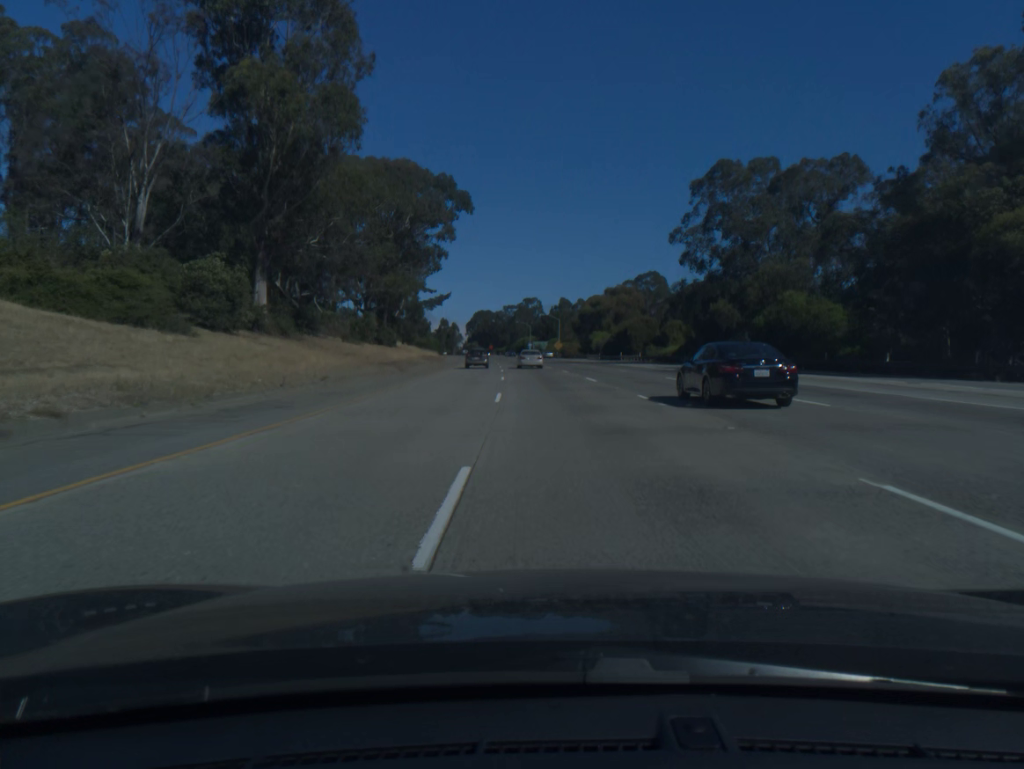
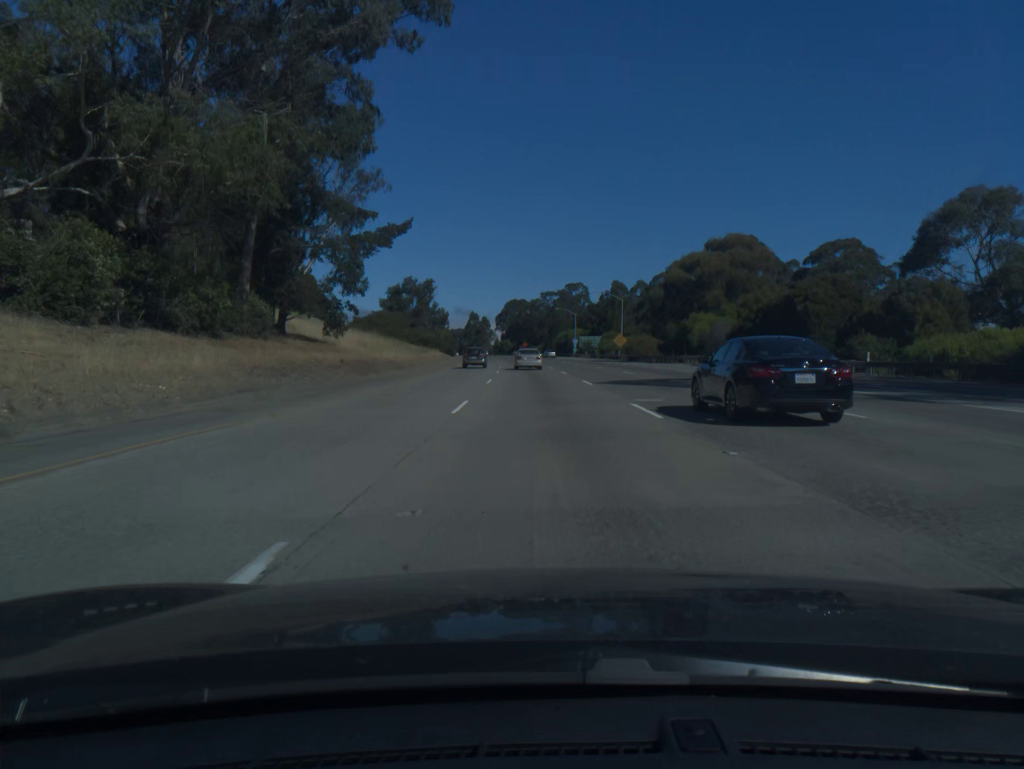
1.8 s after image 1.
(-1.6, +62.4) m; -3°
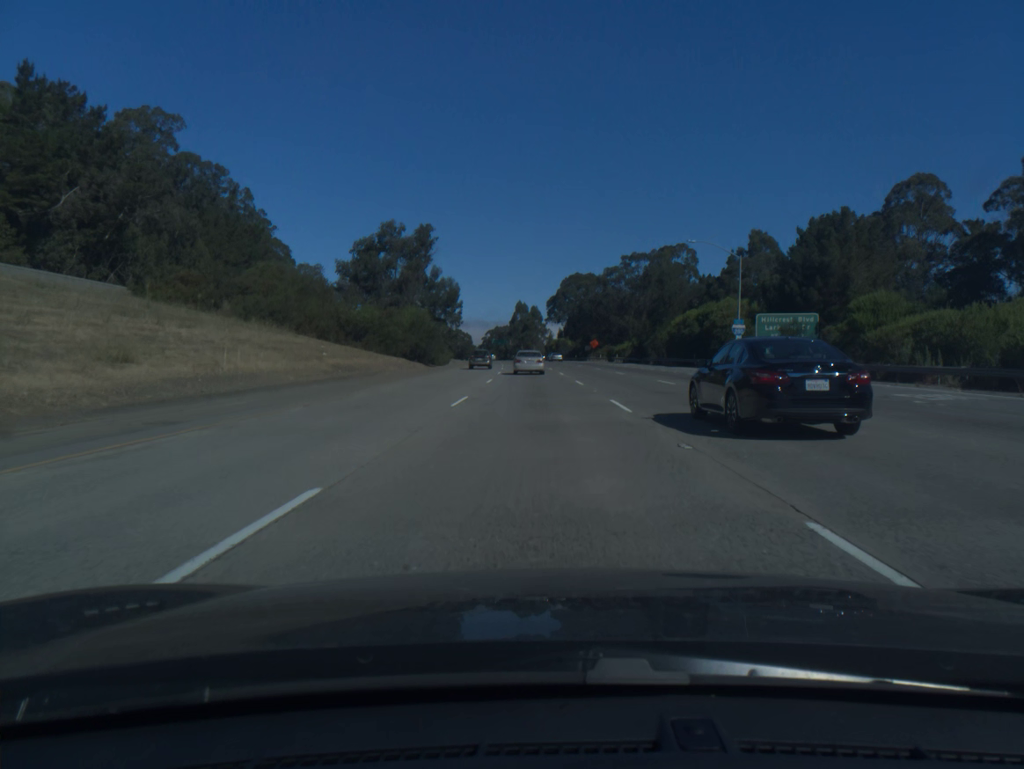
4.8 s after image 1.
(-3.7, +99.9) m; -4°
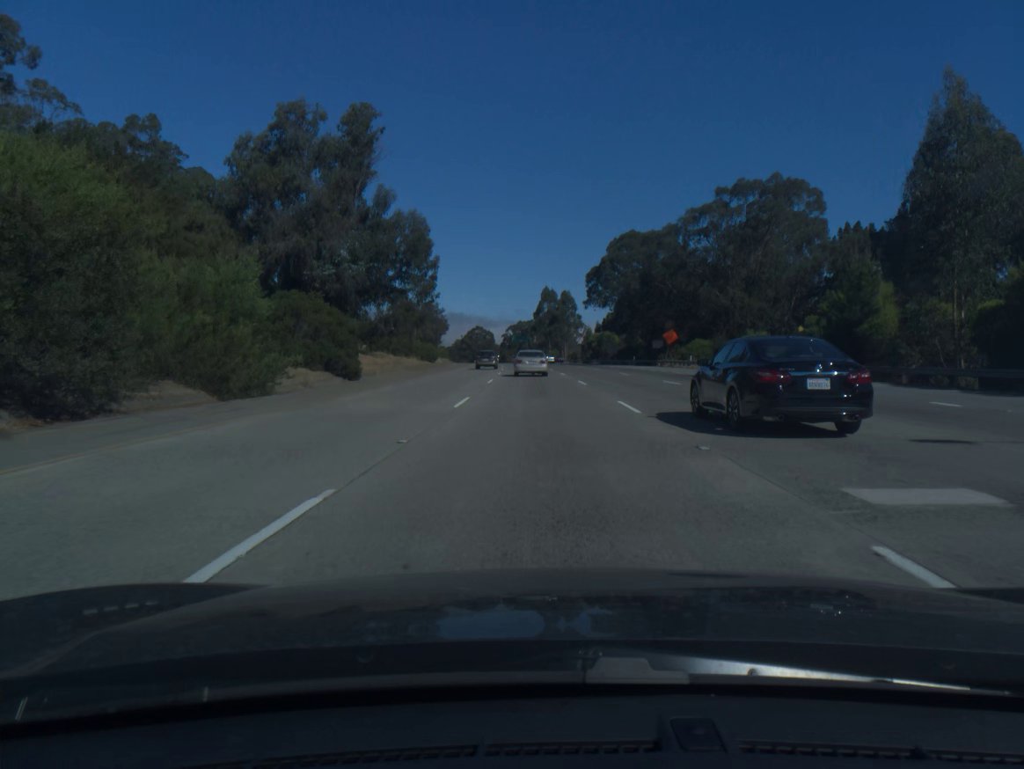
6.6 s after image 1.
(-1.2, +59.2) m; -2°
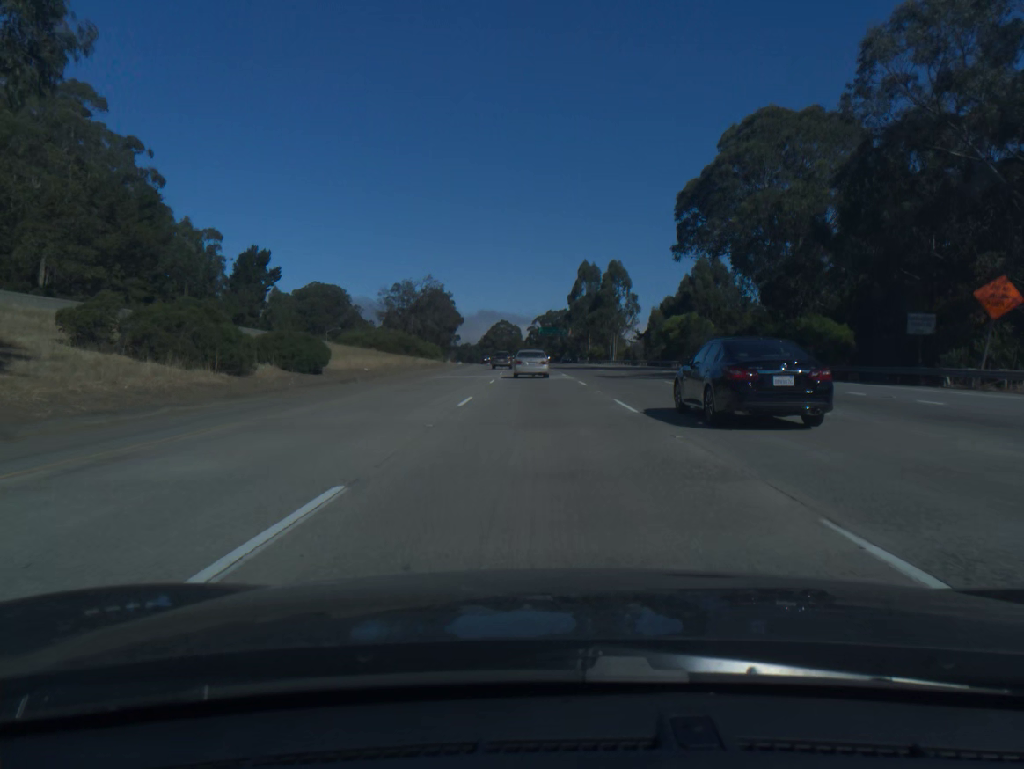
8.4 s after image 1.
(-1.1, +58.1) m; -2°
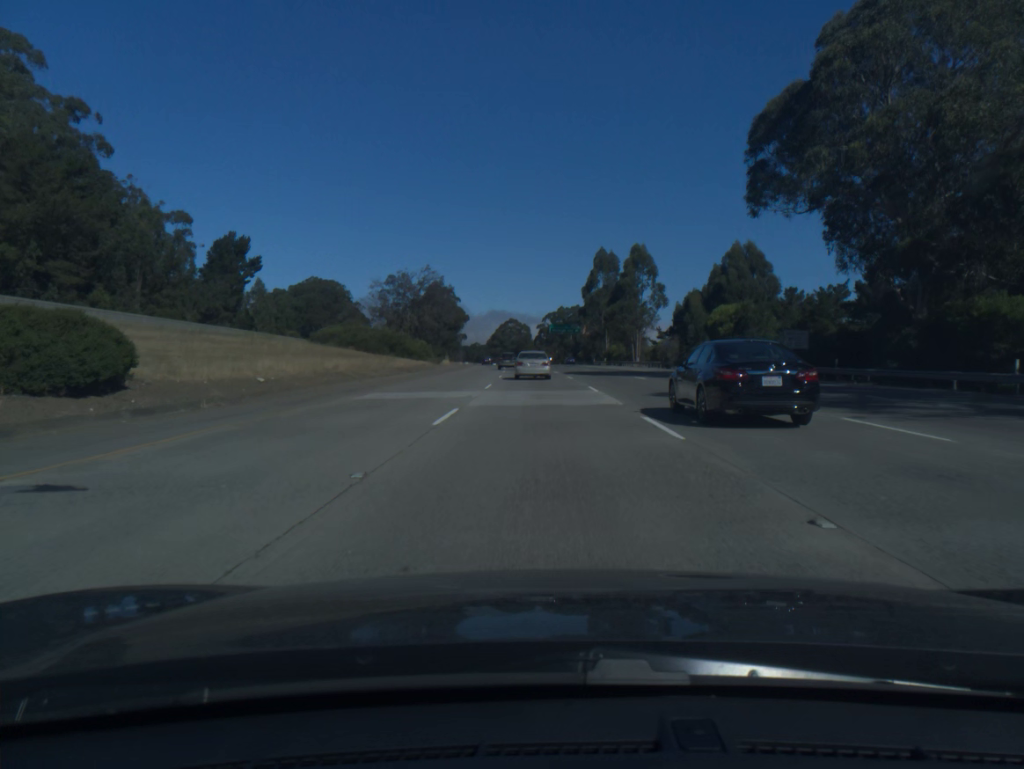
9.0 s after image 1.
(-0.1, +19.2) m; -1°
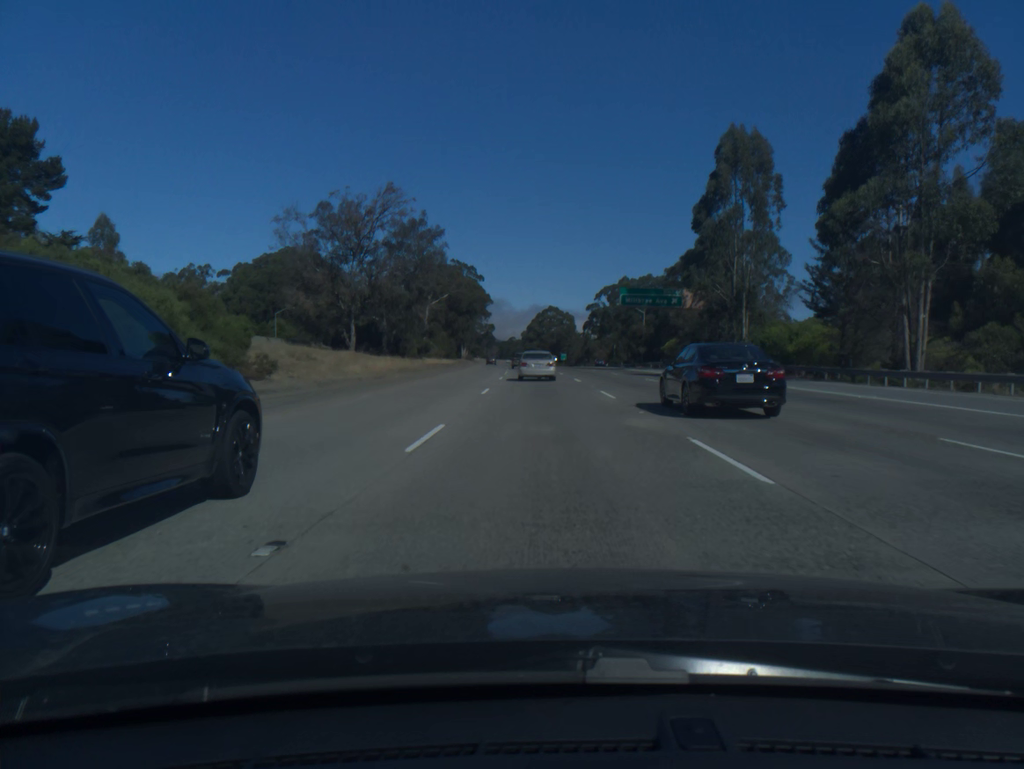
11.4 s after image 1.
(-1.9, +76.7) m; -3°
